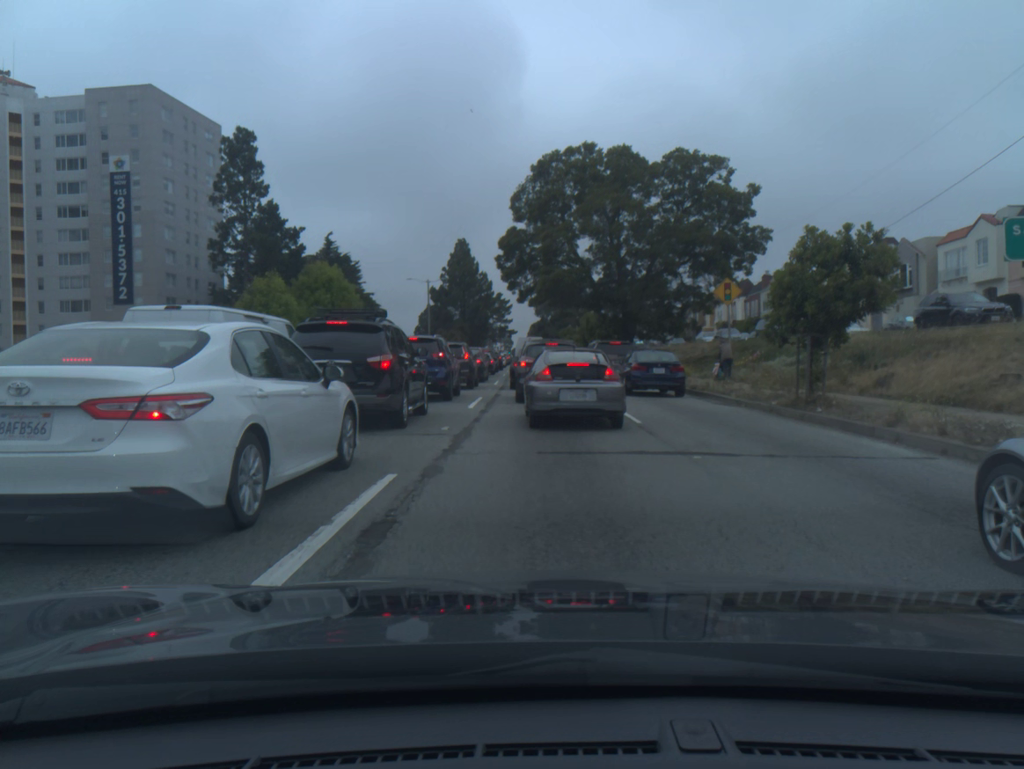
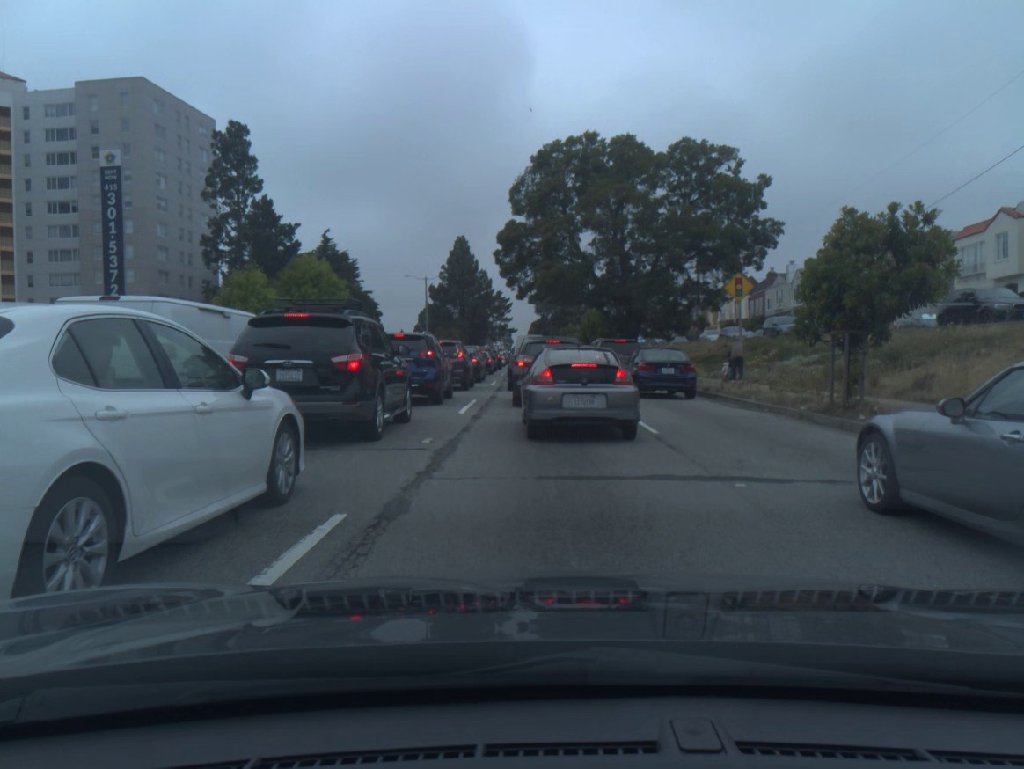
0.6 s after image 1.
(0.0, +2.1) m; 0°
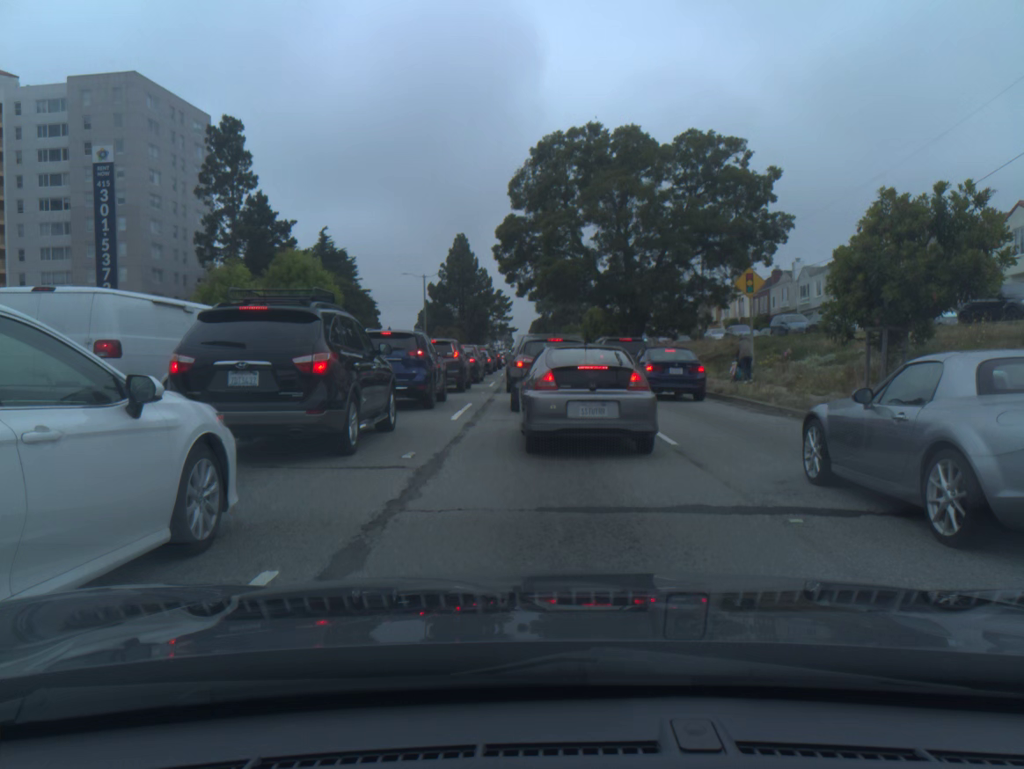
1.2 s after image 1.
(0.0, +1.6) m; 0°
